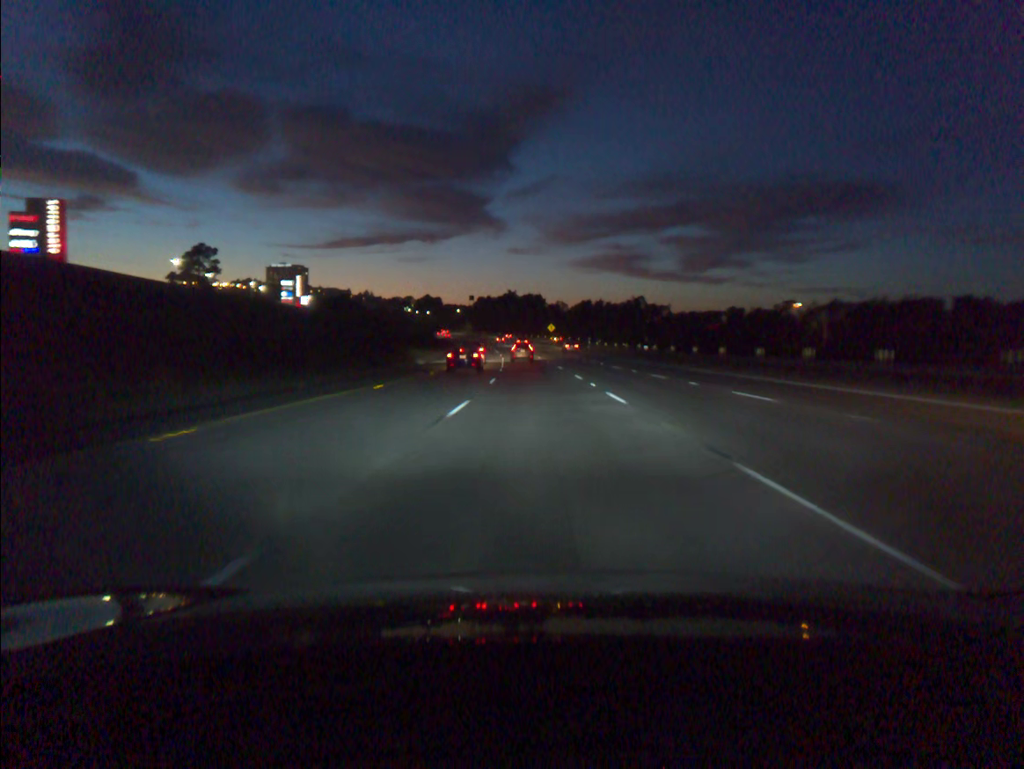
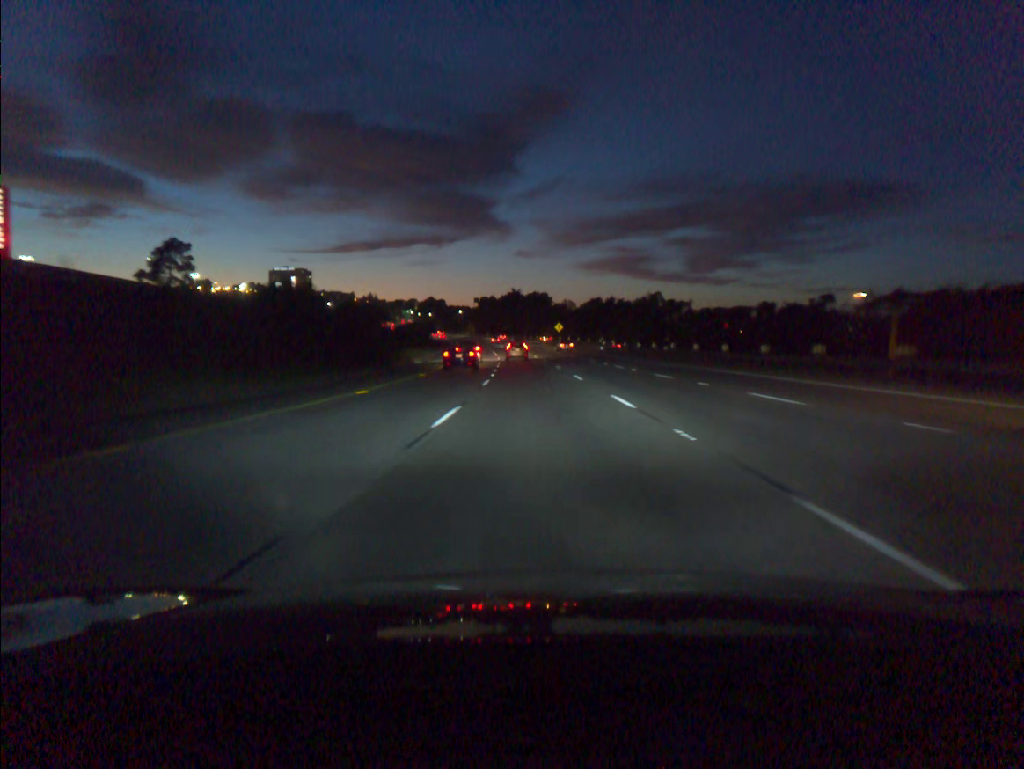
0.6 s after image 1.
(-0.1, +16.8) m; -1°
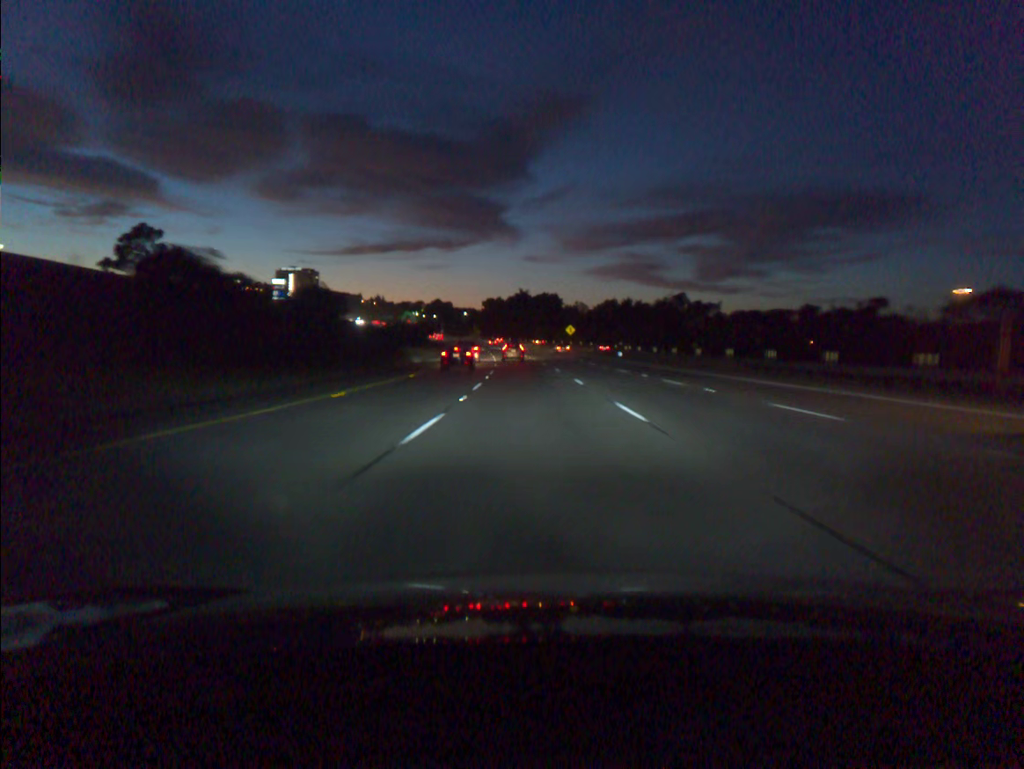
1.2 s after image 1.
(-0.1, +16.9) m; -1°
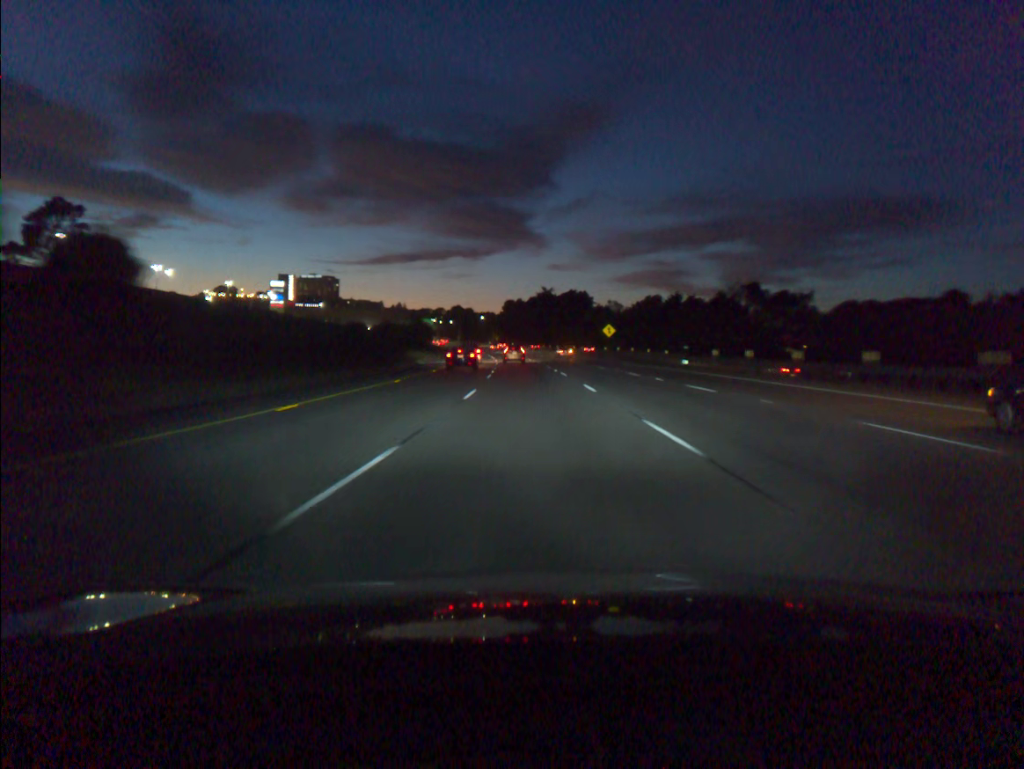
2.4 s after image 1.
(-0.5, +33.8) m; -2°
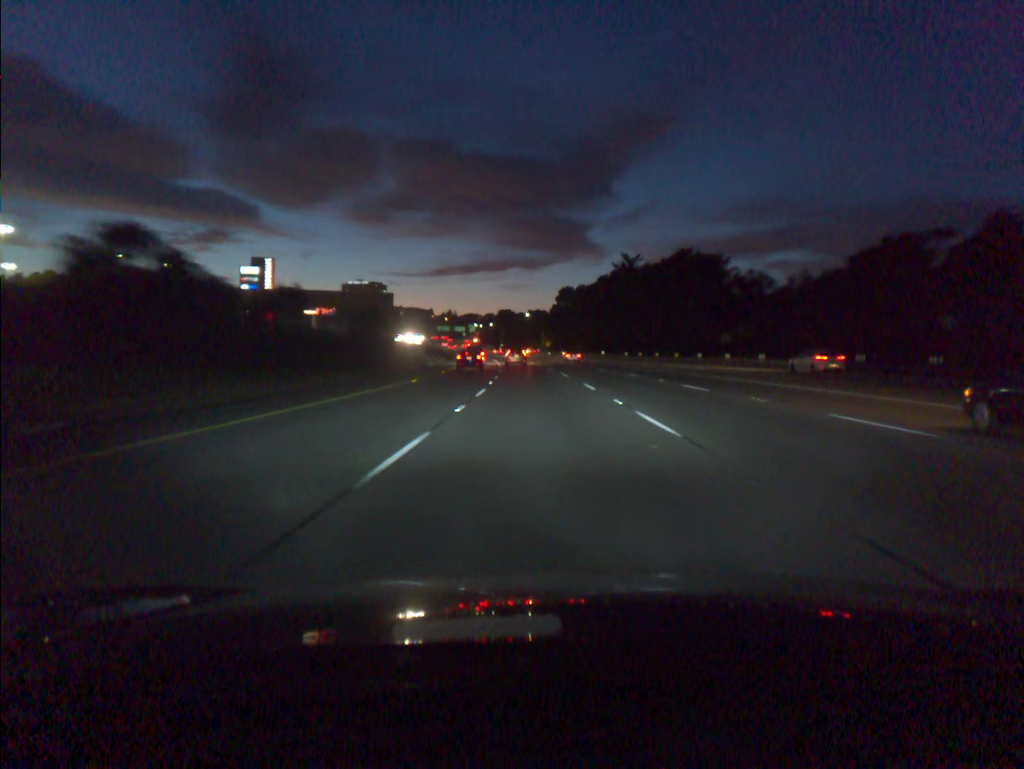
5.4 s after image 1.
(-3.3, +85.1) m; -4°
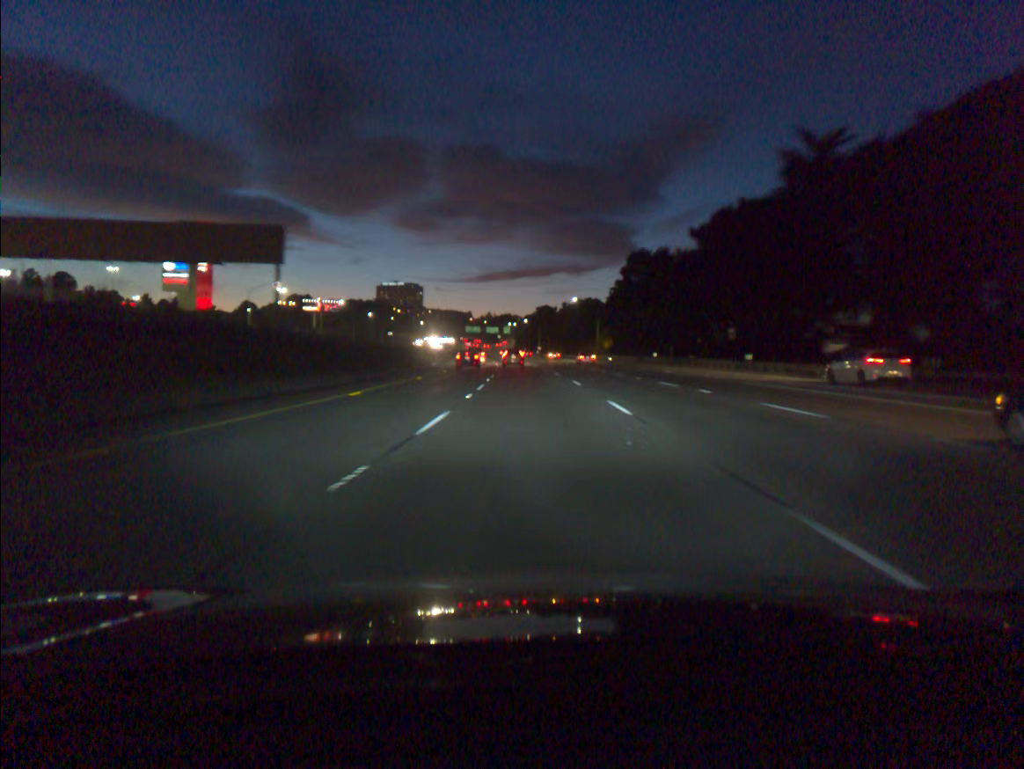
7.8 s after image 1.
(-1.8, +69.0) m; -3°
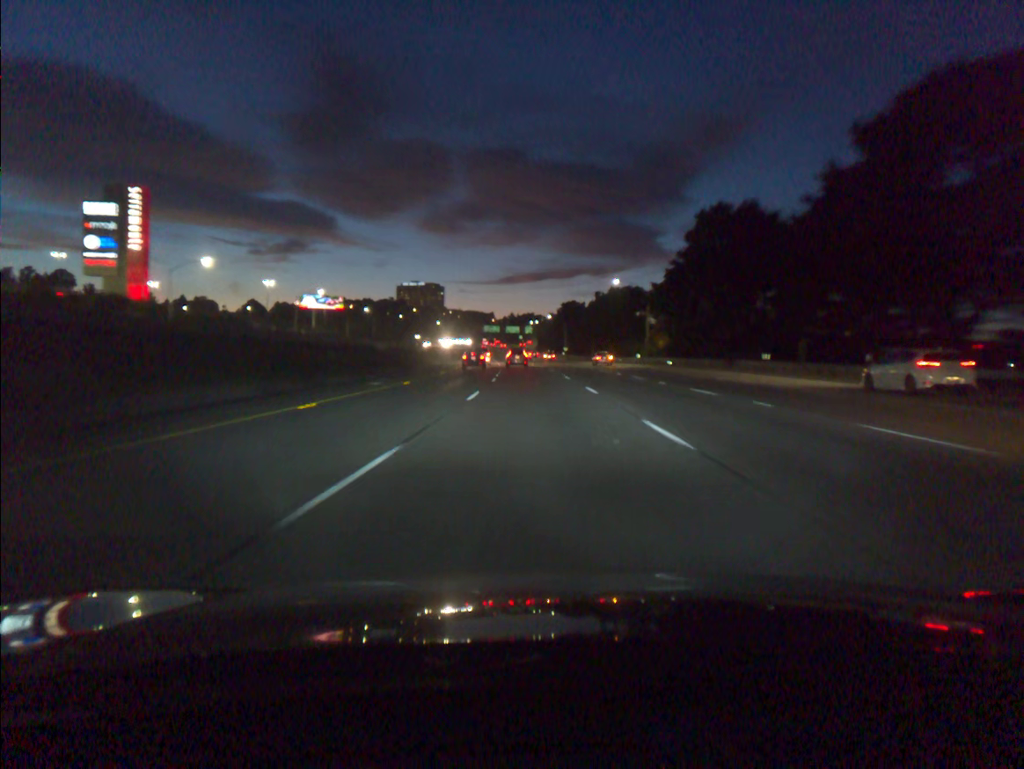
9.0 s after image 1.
(-0.5, +34.8) m; -2°
